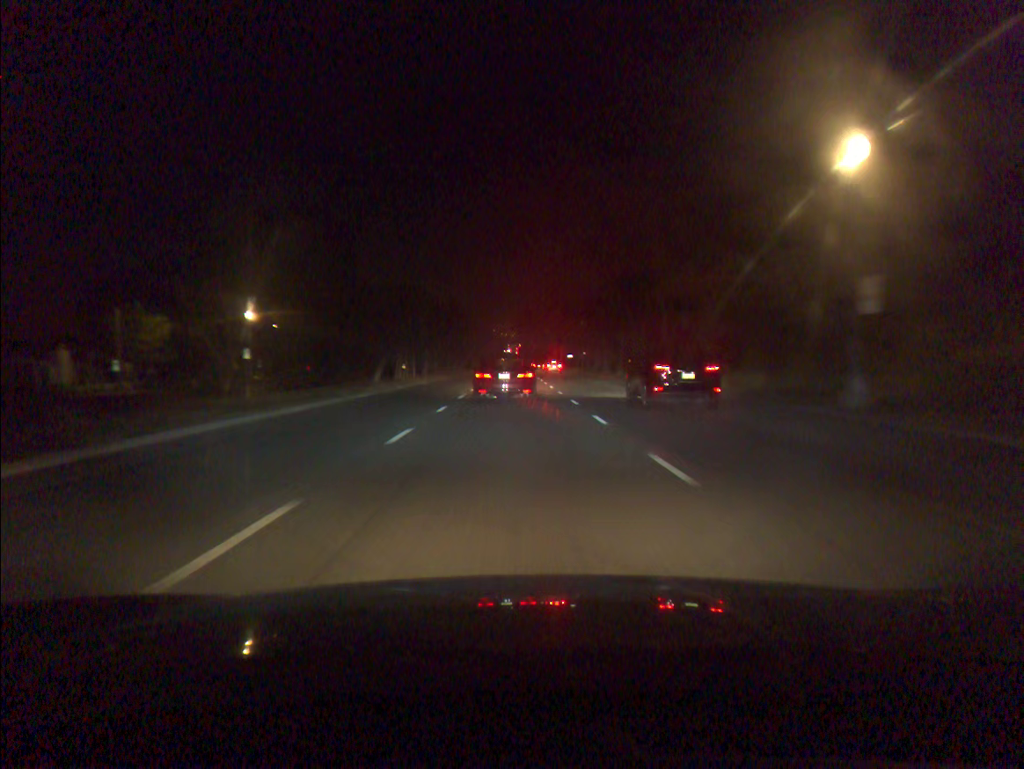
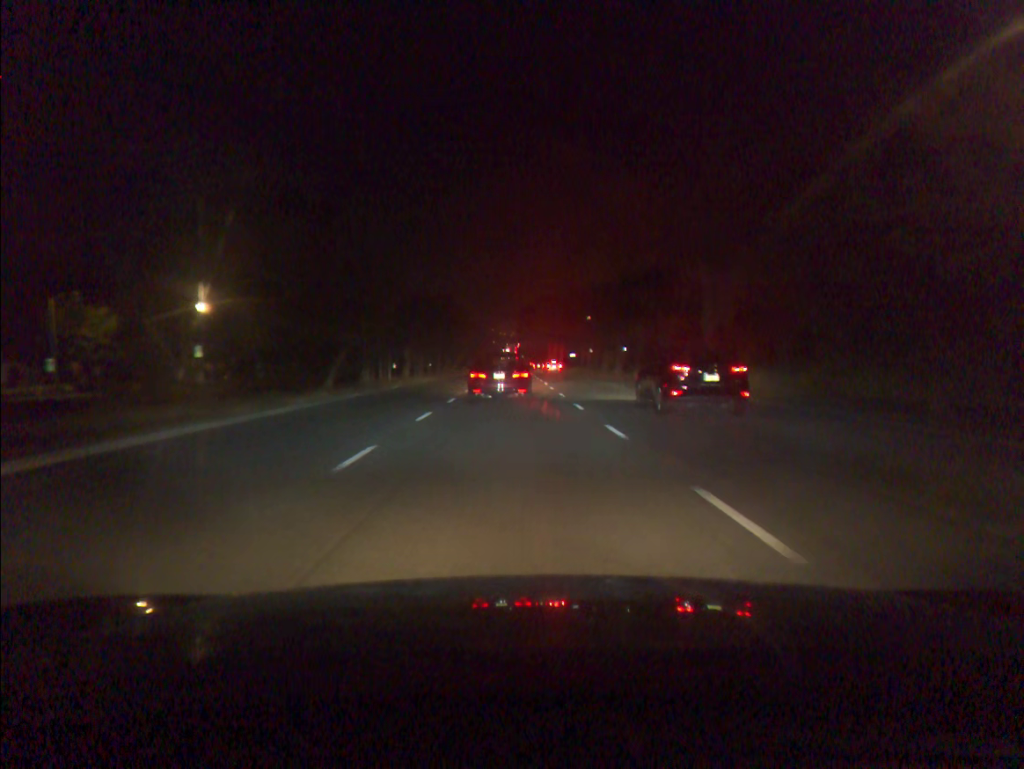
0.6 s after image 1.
(0.0, +10.4) m; 0°
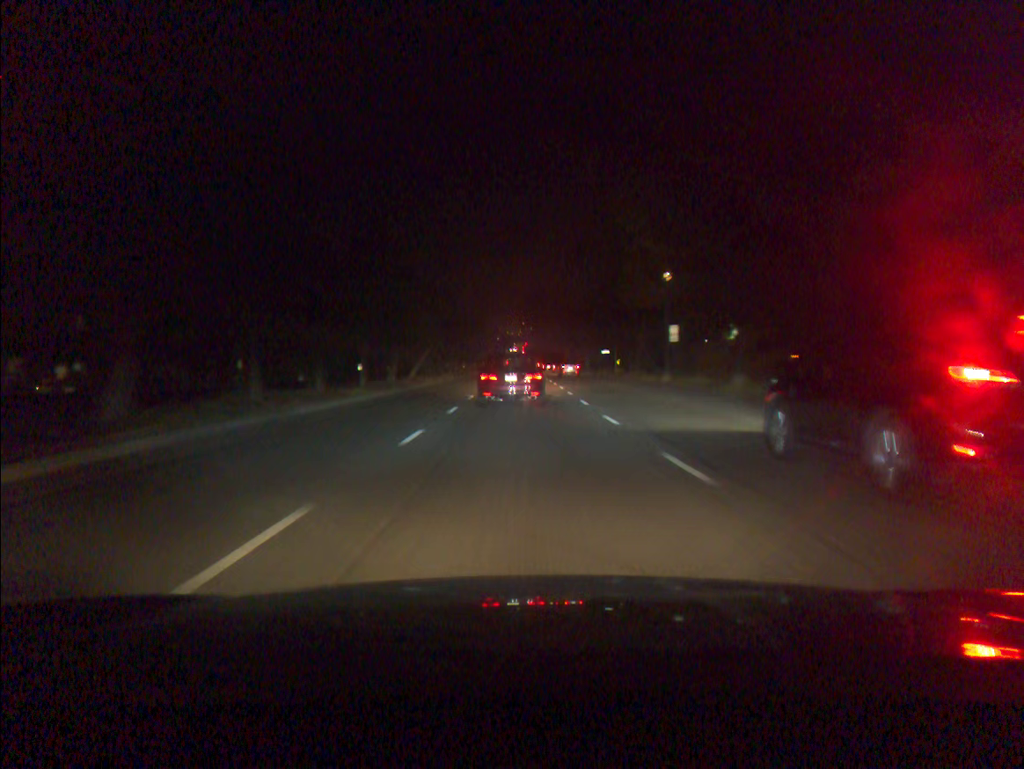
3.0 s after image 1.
(-0.4, +41.5) m; -1°
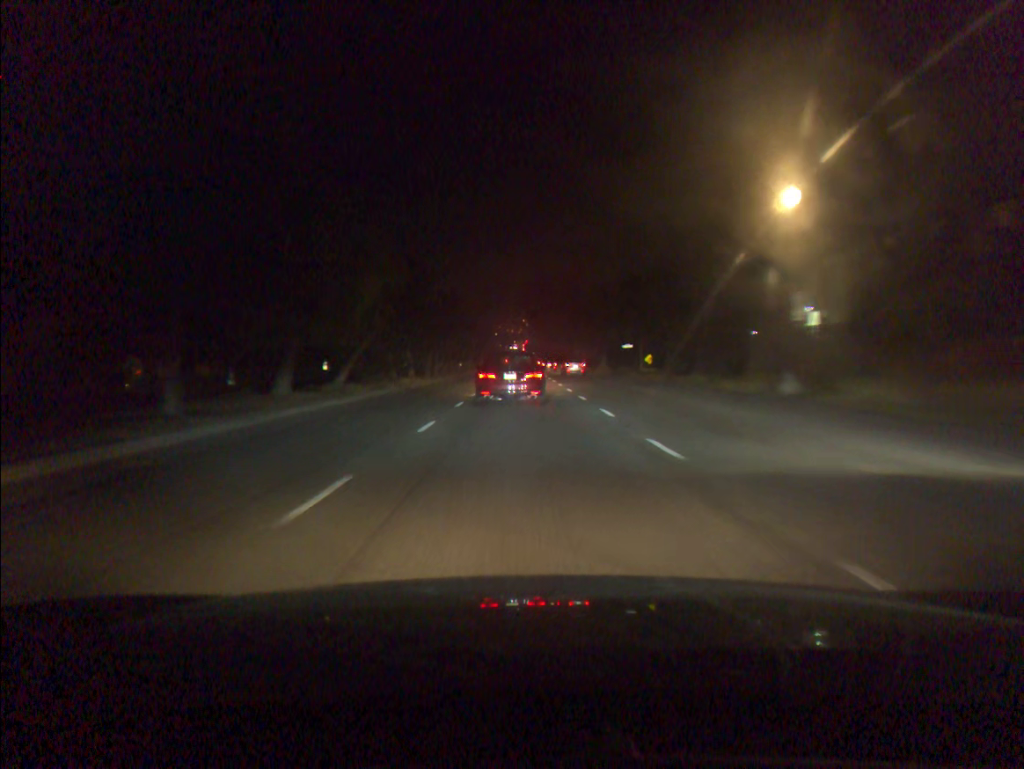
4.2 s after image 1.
(+0.1, +20.6) m; 0°
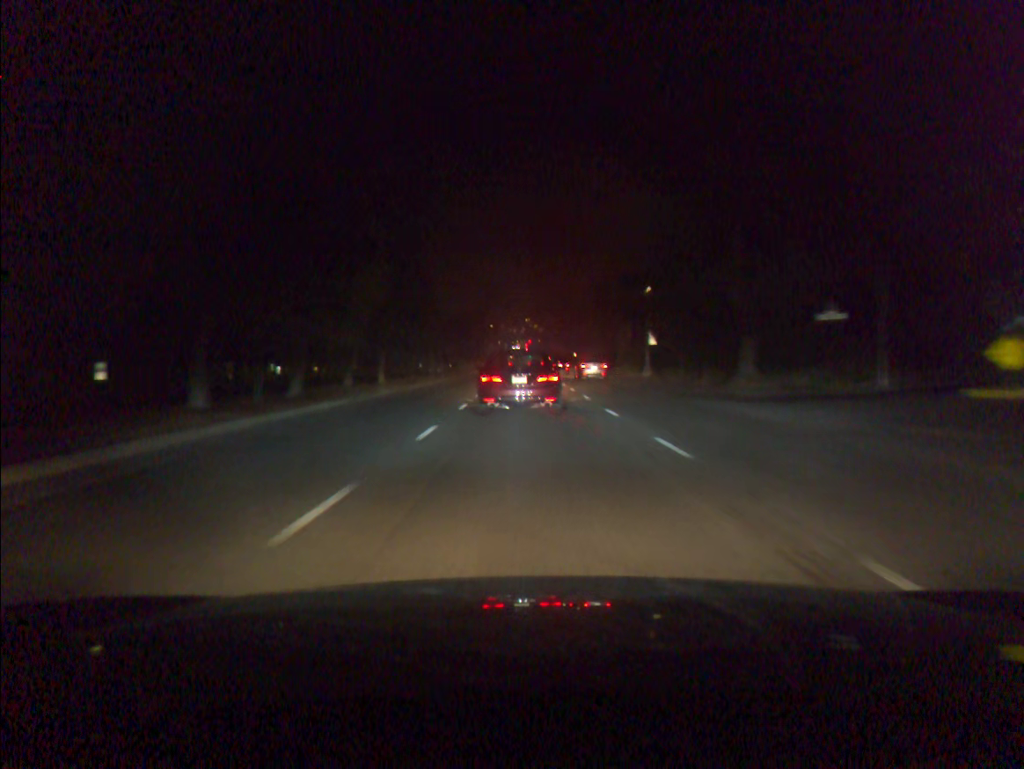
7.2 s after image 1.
(+0.1, +51.3) m; 0°
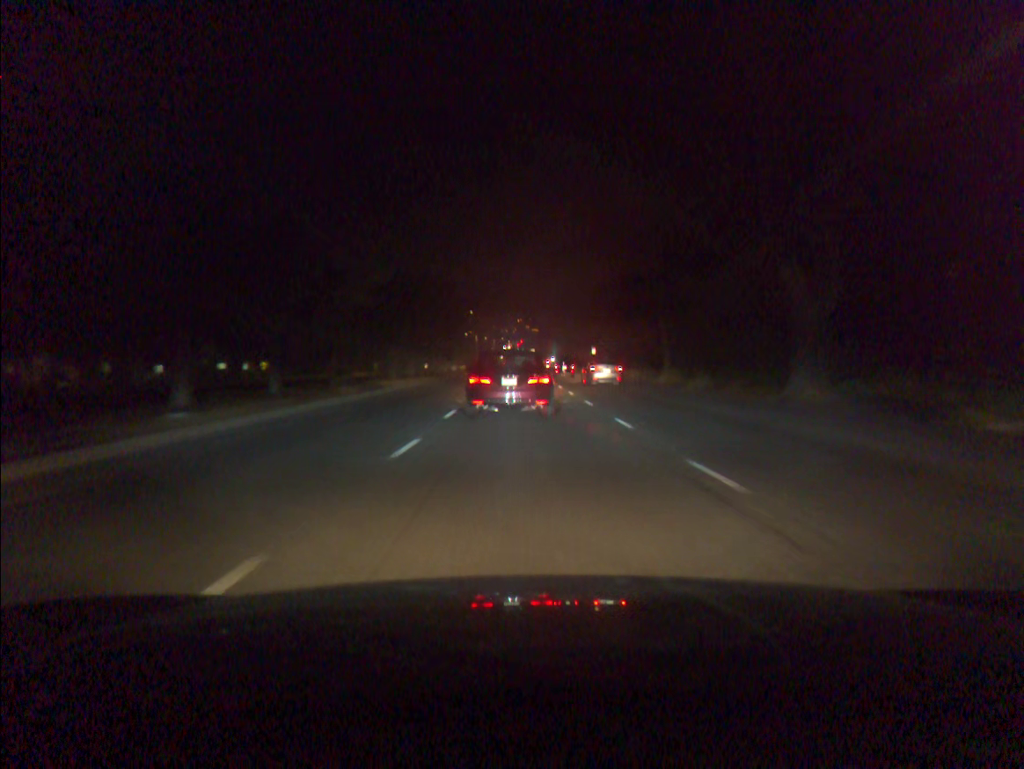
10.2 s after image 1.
(+0.2, +46.4) m; +1°
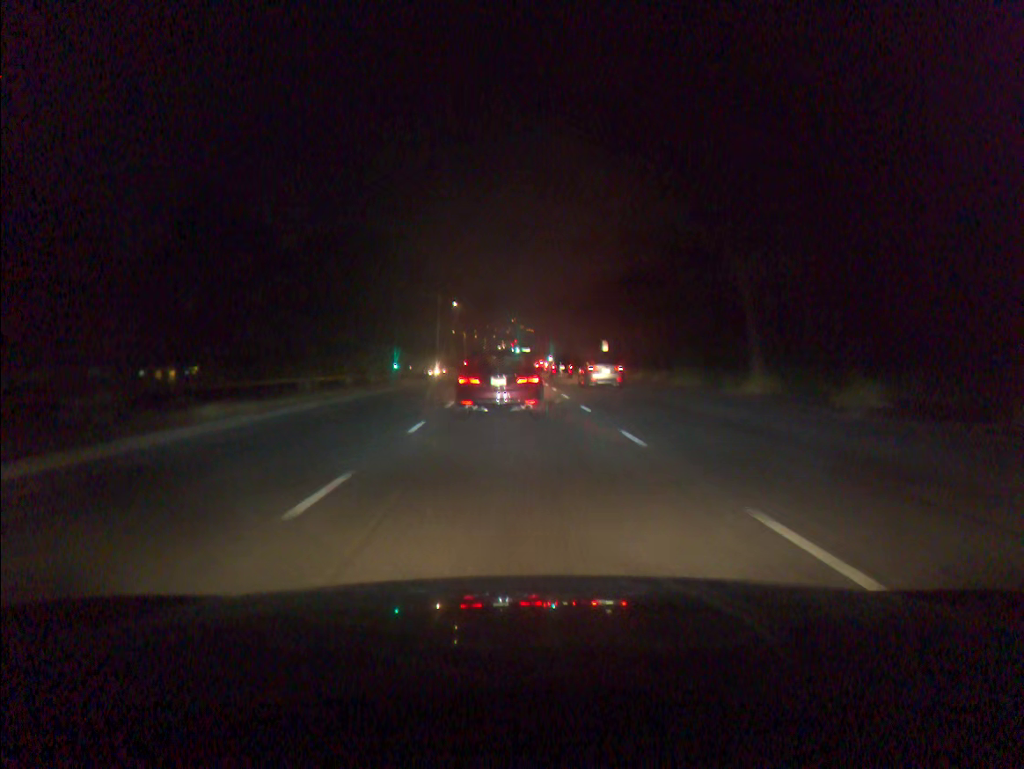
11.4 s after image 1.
(+0.1, +17.9) m; 0°
